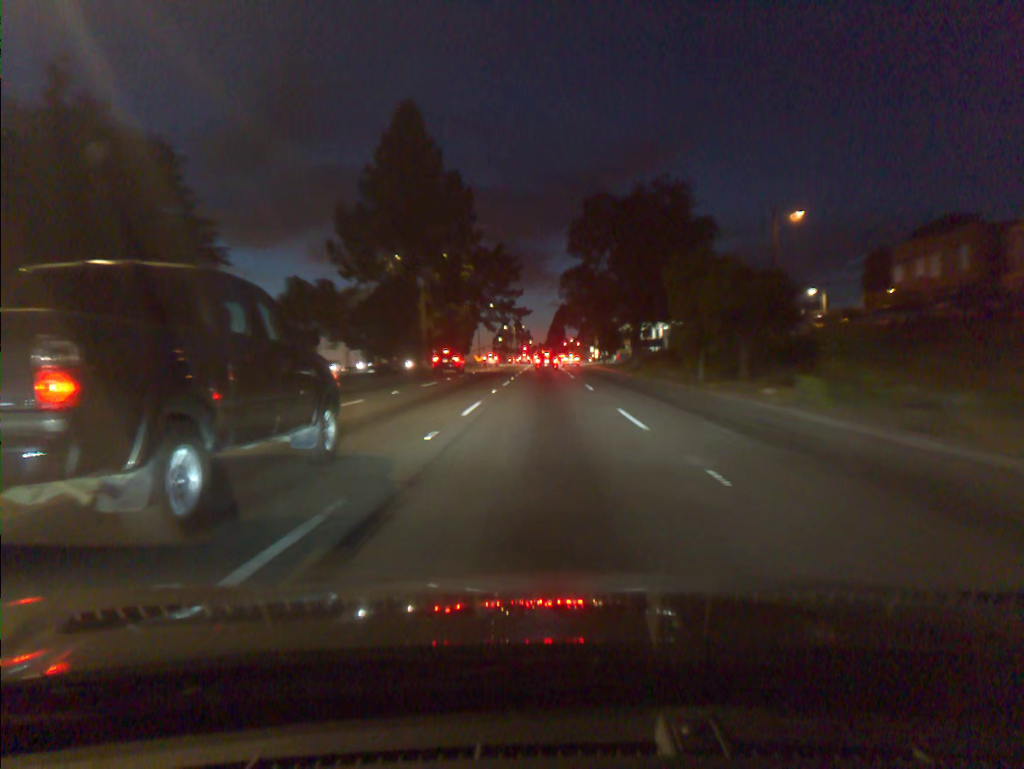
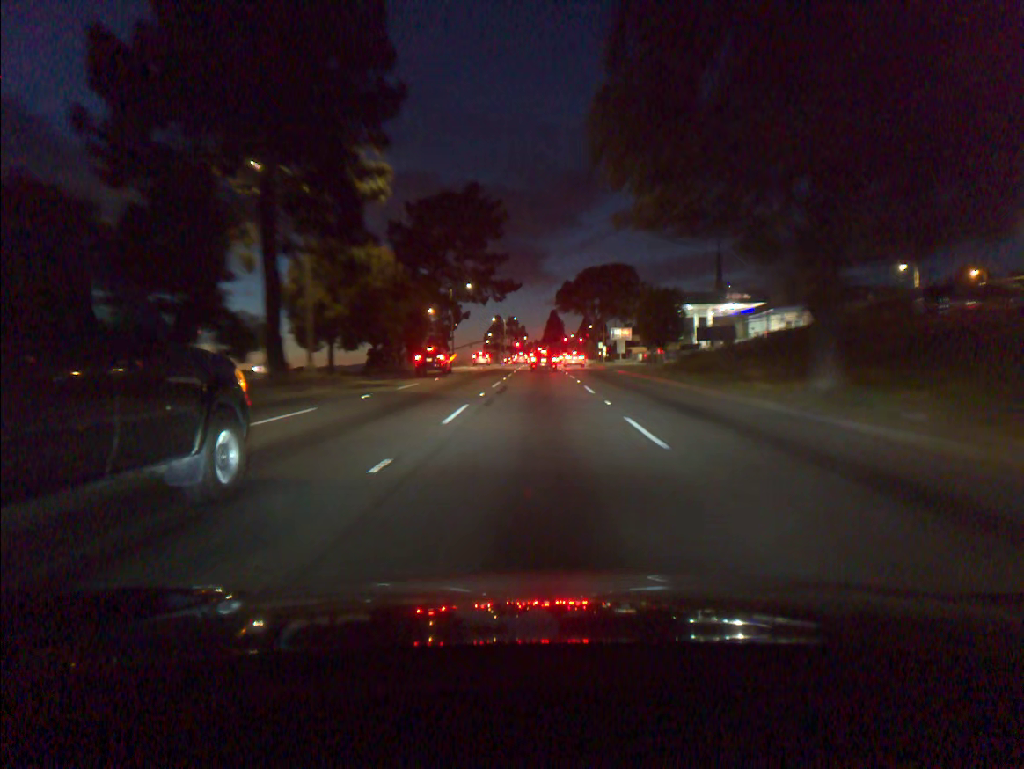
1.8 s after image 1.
(+0.1, +32.8) m; 0°
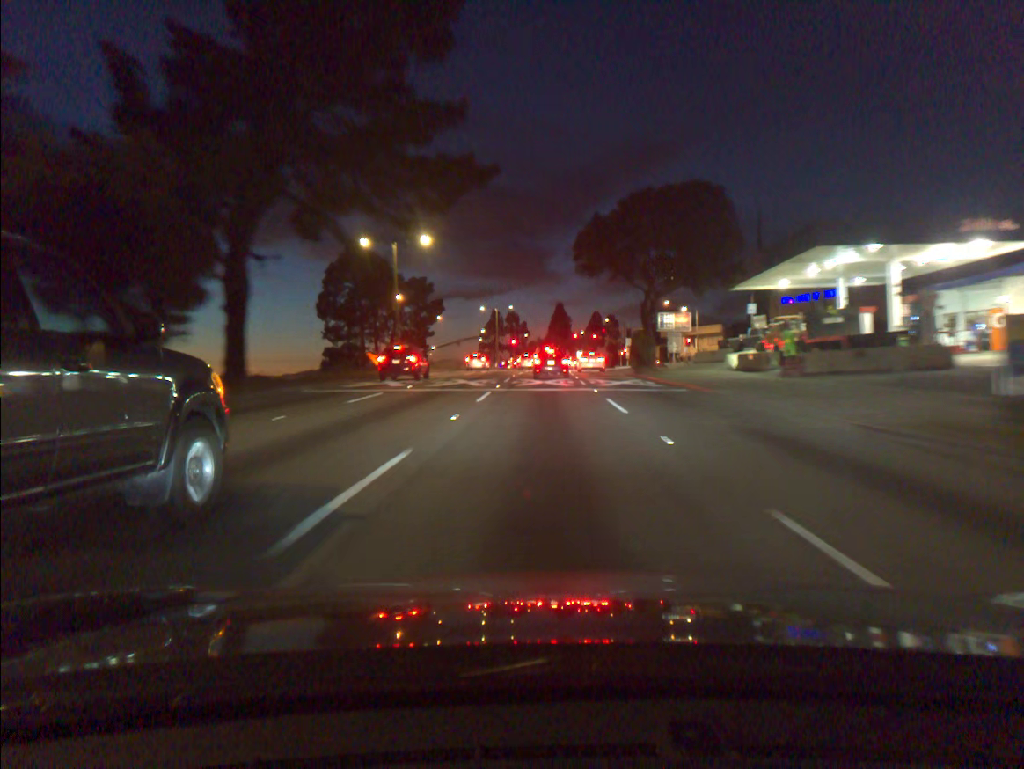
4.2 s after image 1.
(-0.2, +37.7) m; 0°
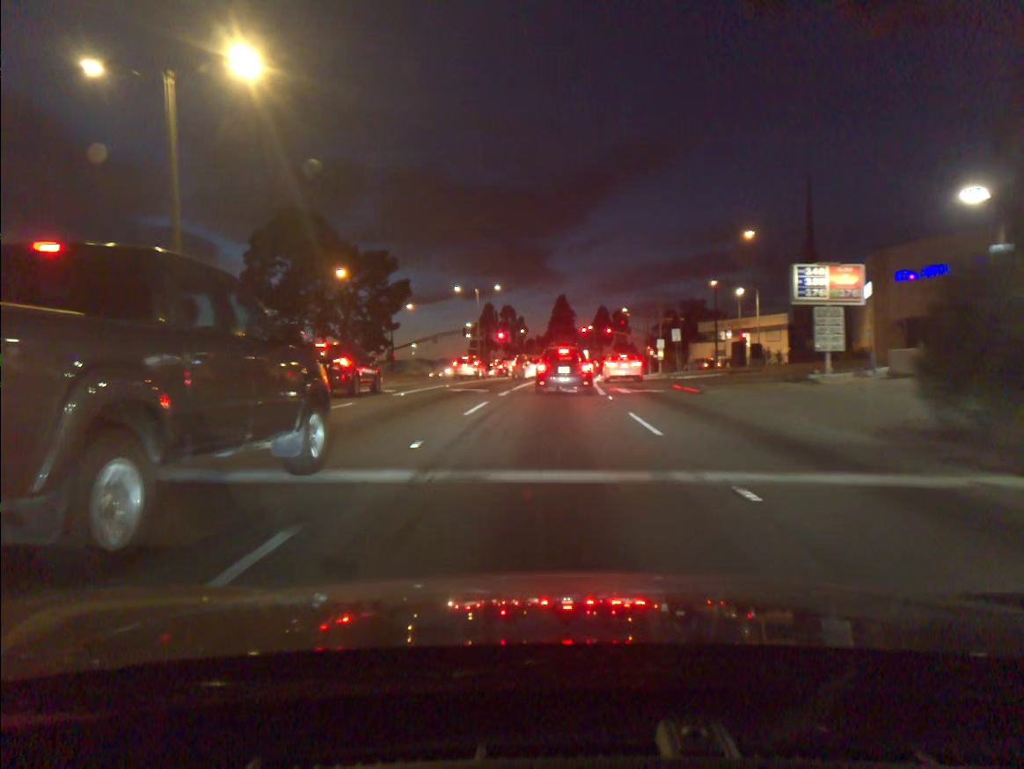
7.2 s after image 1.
(+0.1, +33.9) m; 0°
